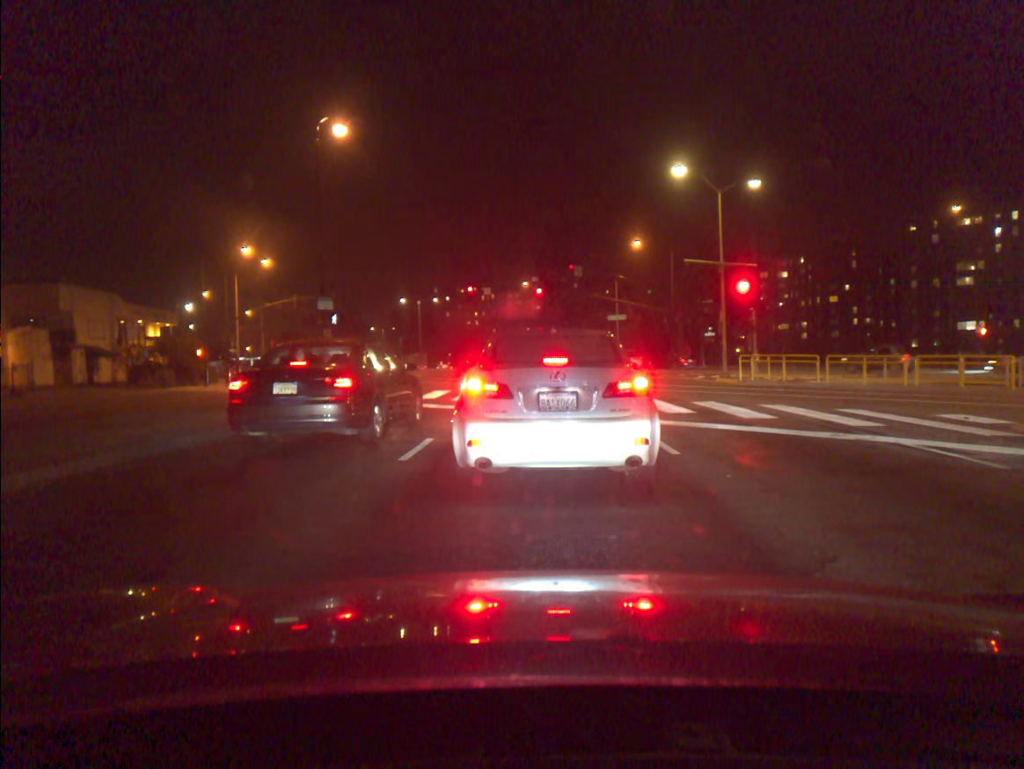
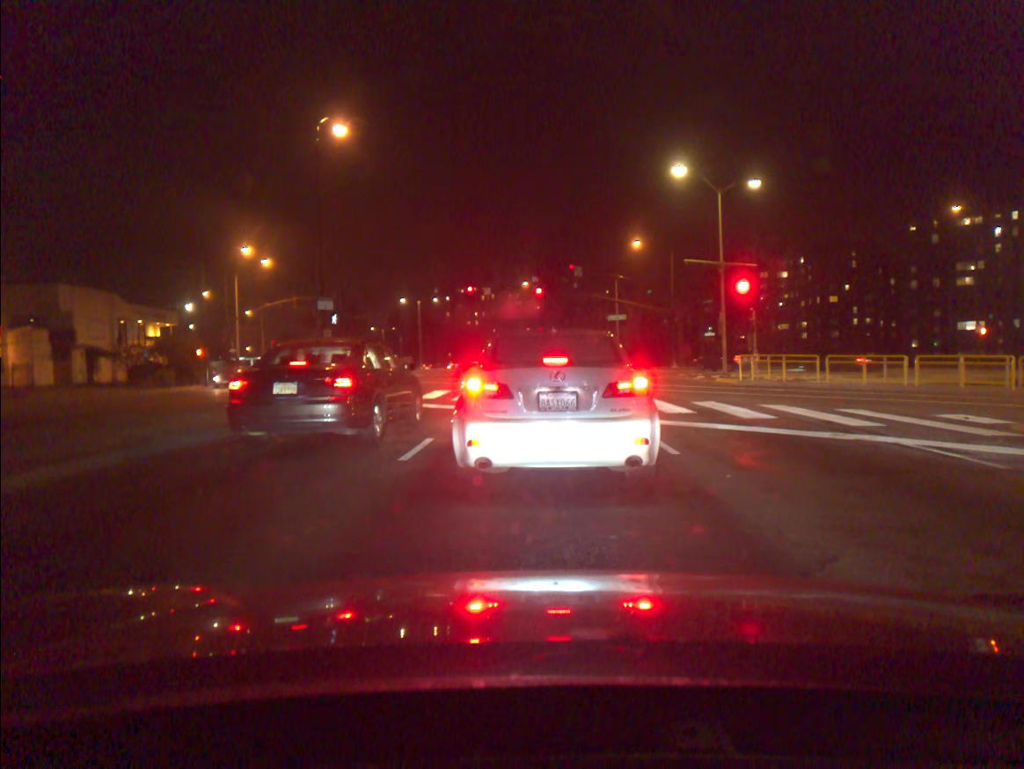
(0.0, 0.0) m; 0°
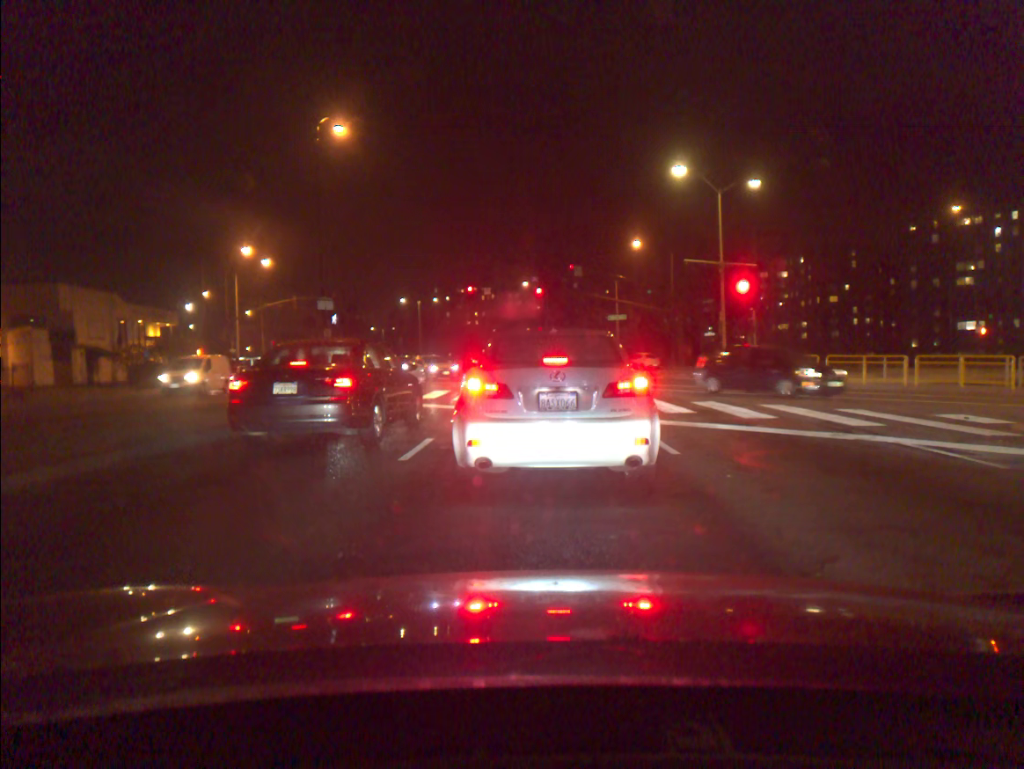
(0.0, 0.0) m; 0°
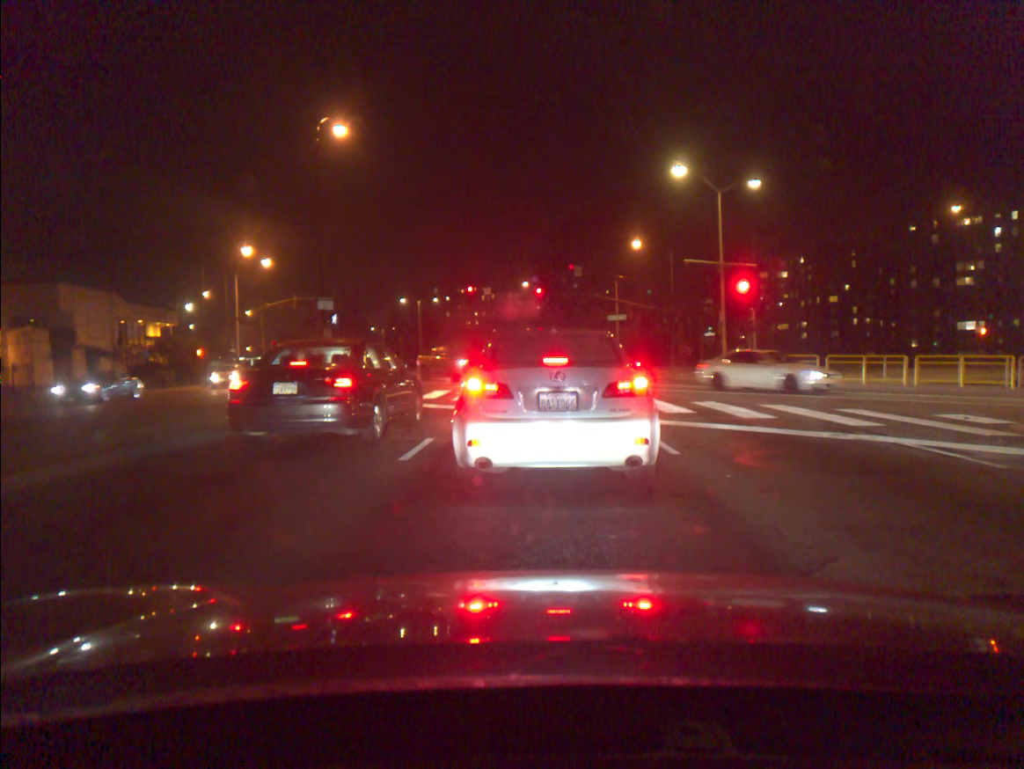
(0.0, 0.0) m; 0°
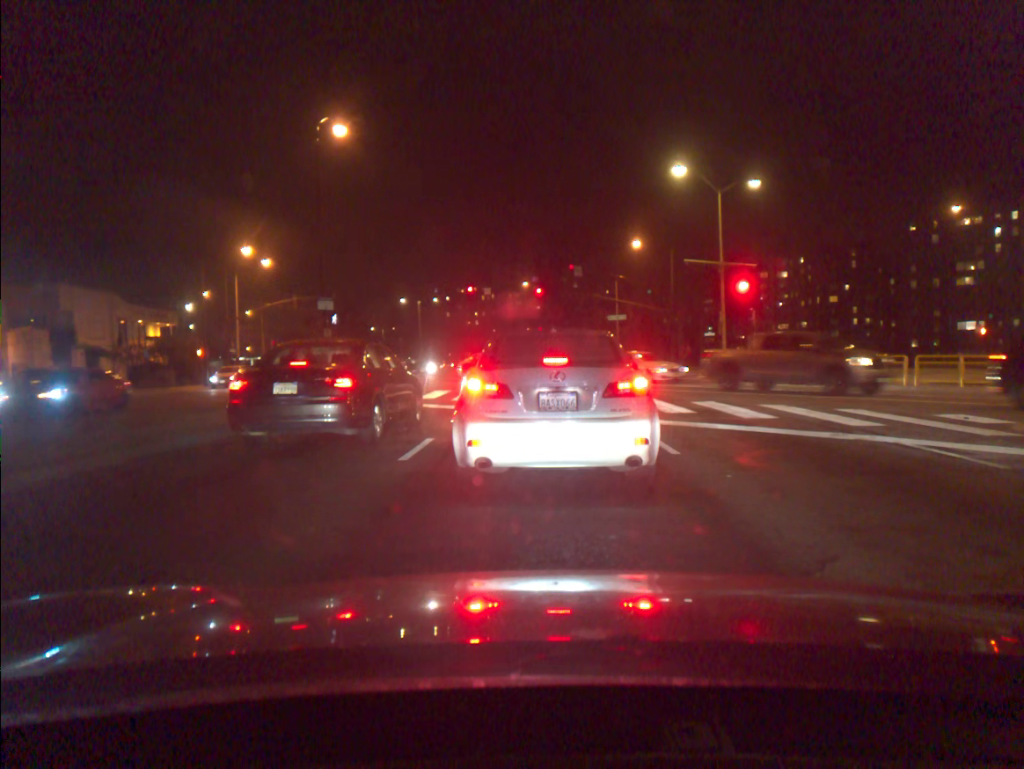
(0.0, 0.0) m; 0°
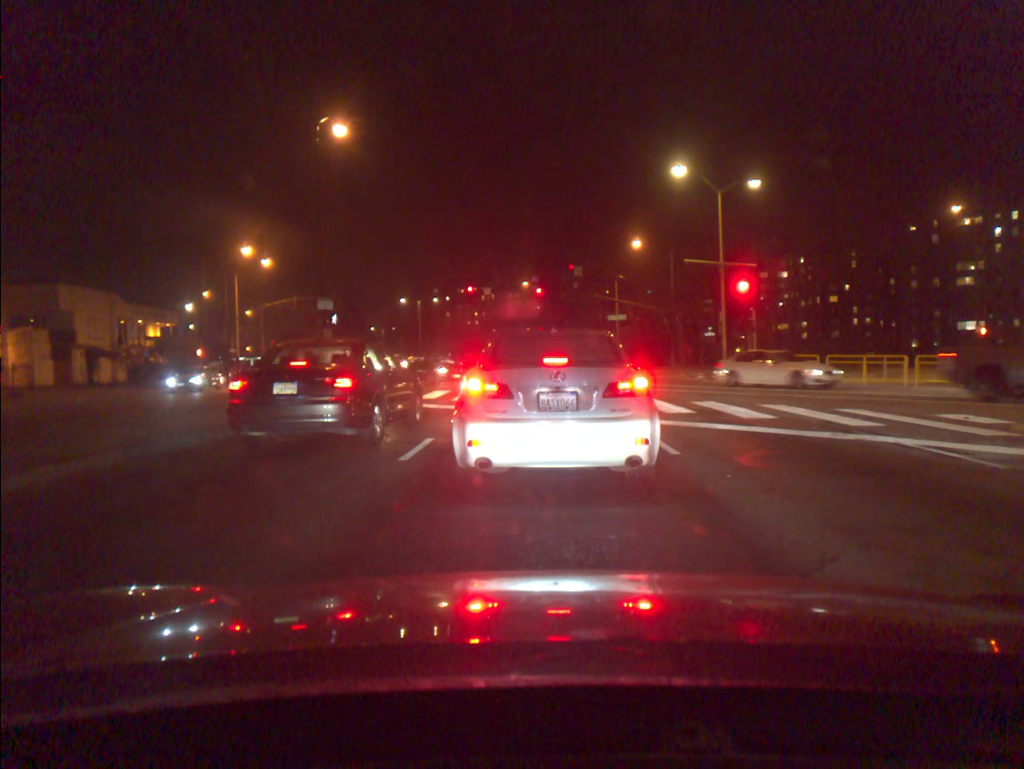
(0.0, 0.0) m; 0°
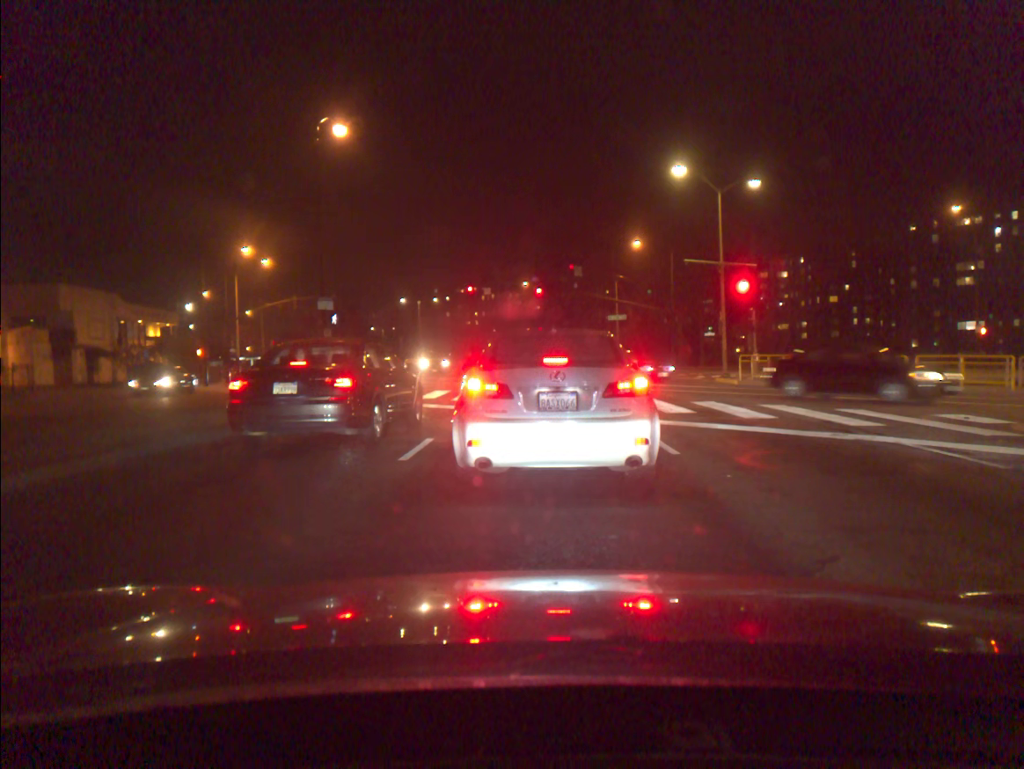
(0.0, 0.0) m; 0°
